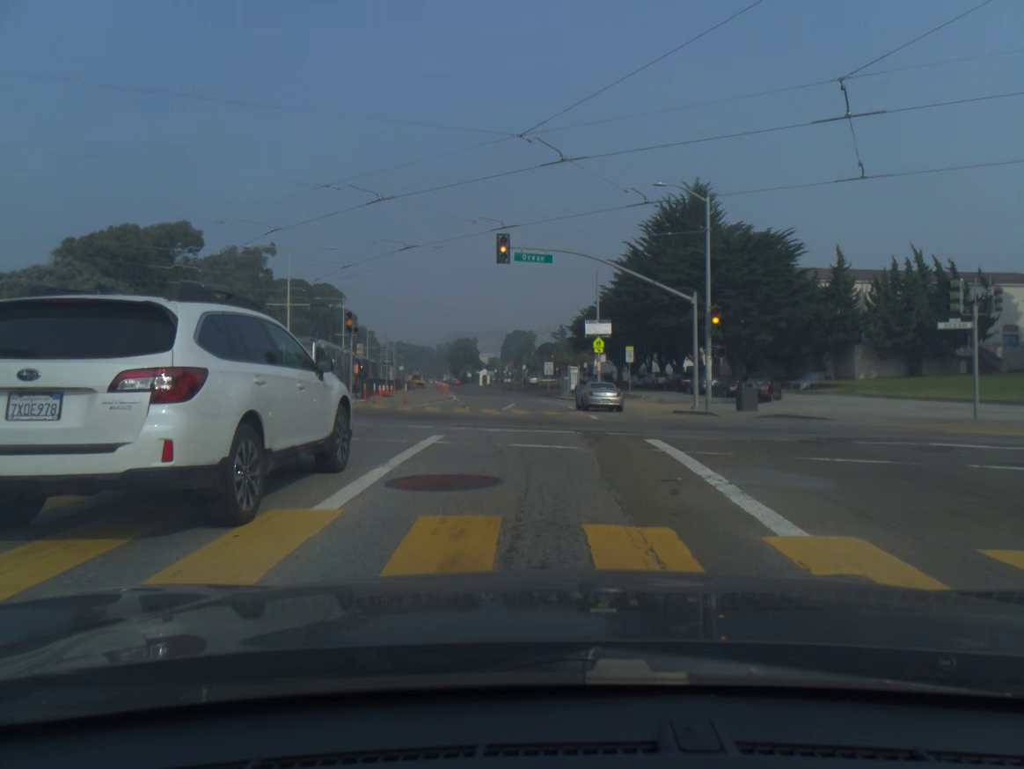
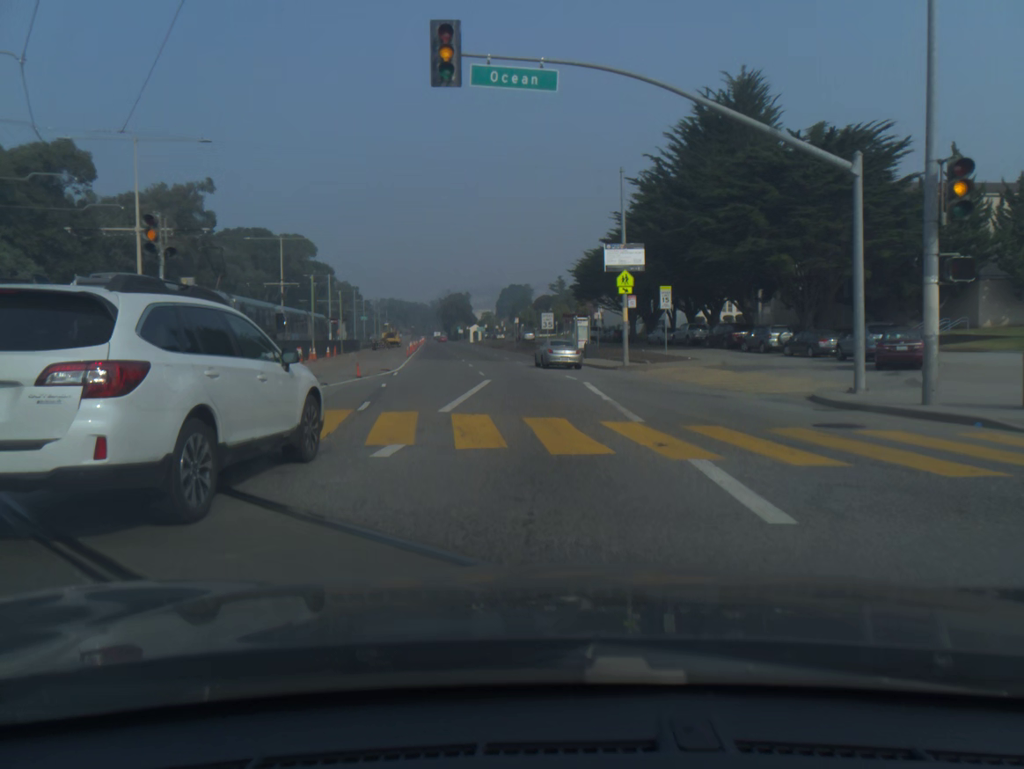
(+0.1, +19.3) m; 0°
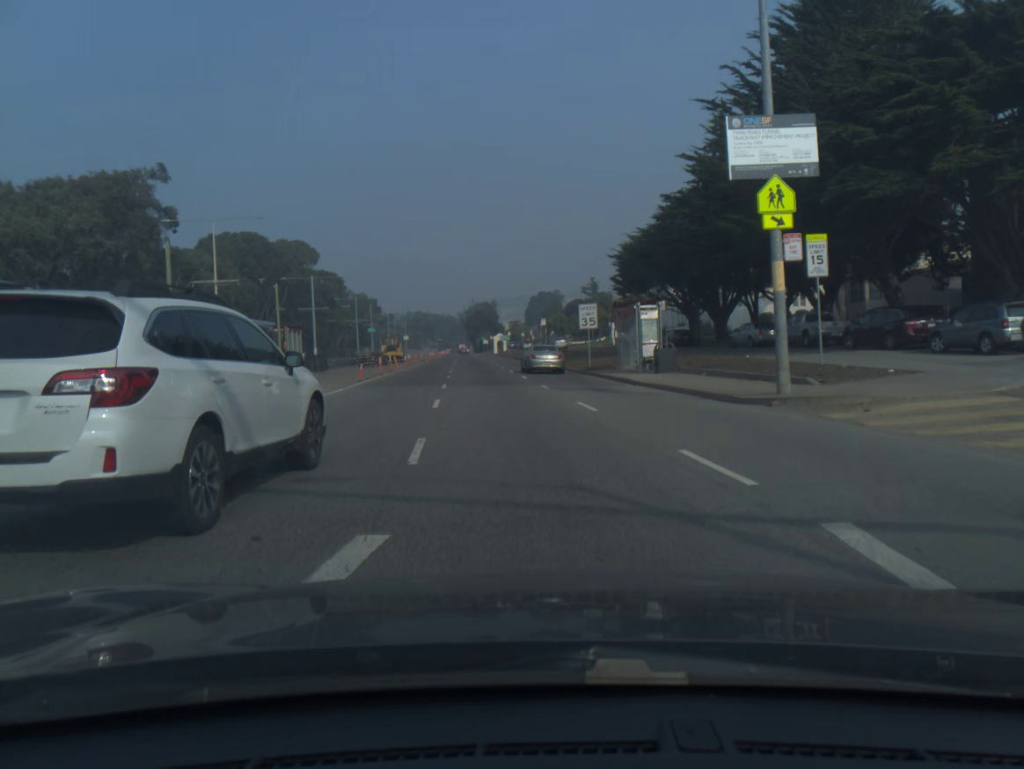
(-0.3, +19.7) m; -3°
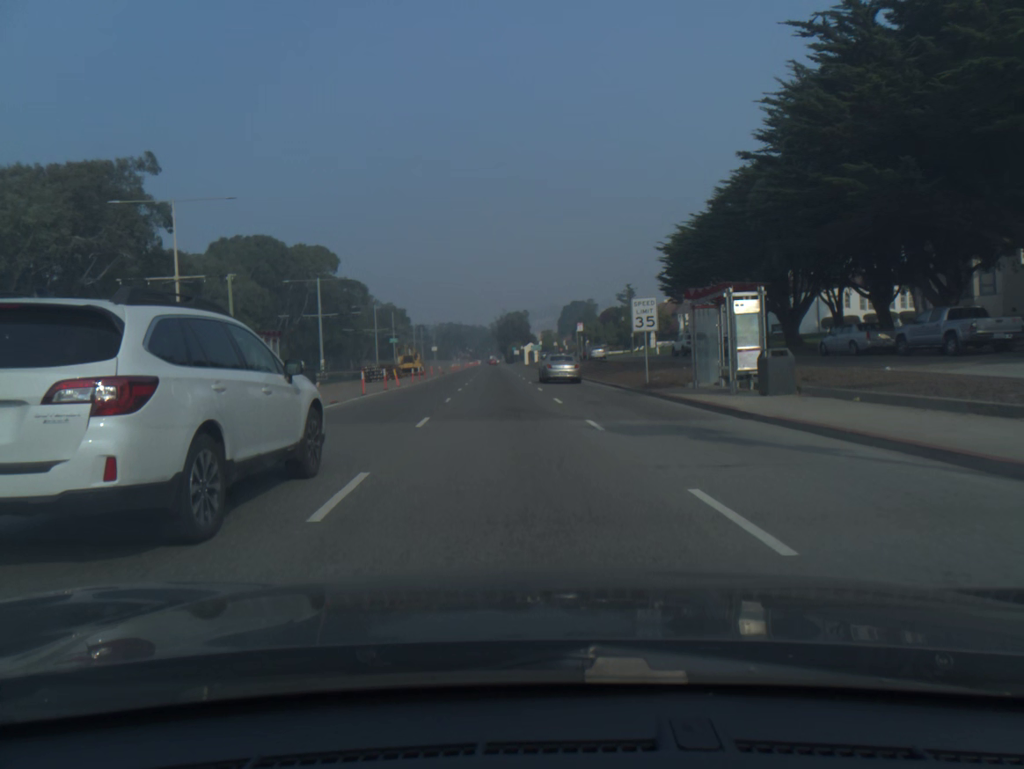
(-0.2, +10.1) m; -2°
